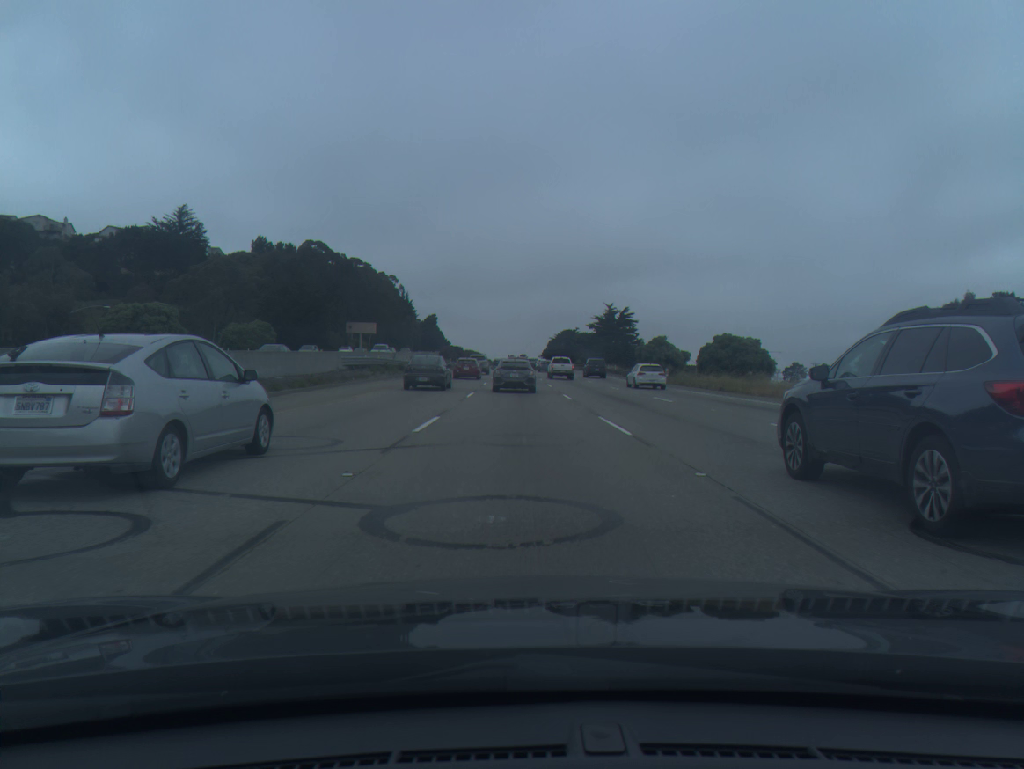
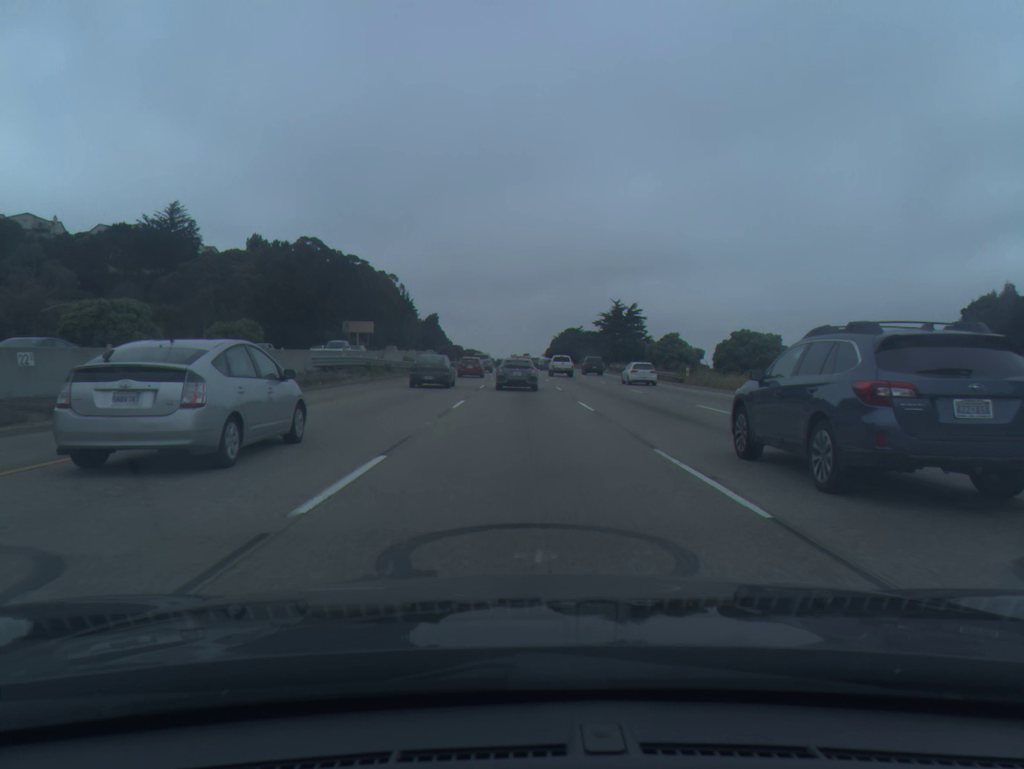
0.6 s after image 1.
(0.0, +7.3) m; 0°
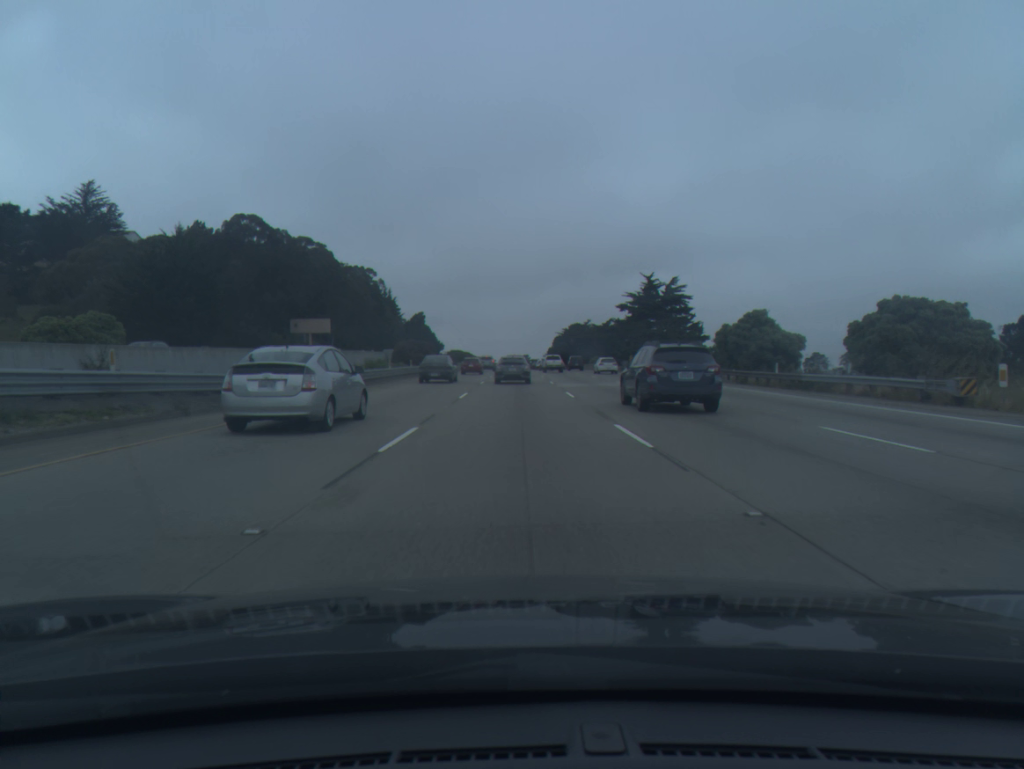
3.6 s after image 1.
(+0.1, +39.3) m; 0°
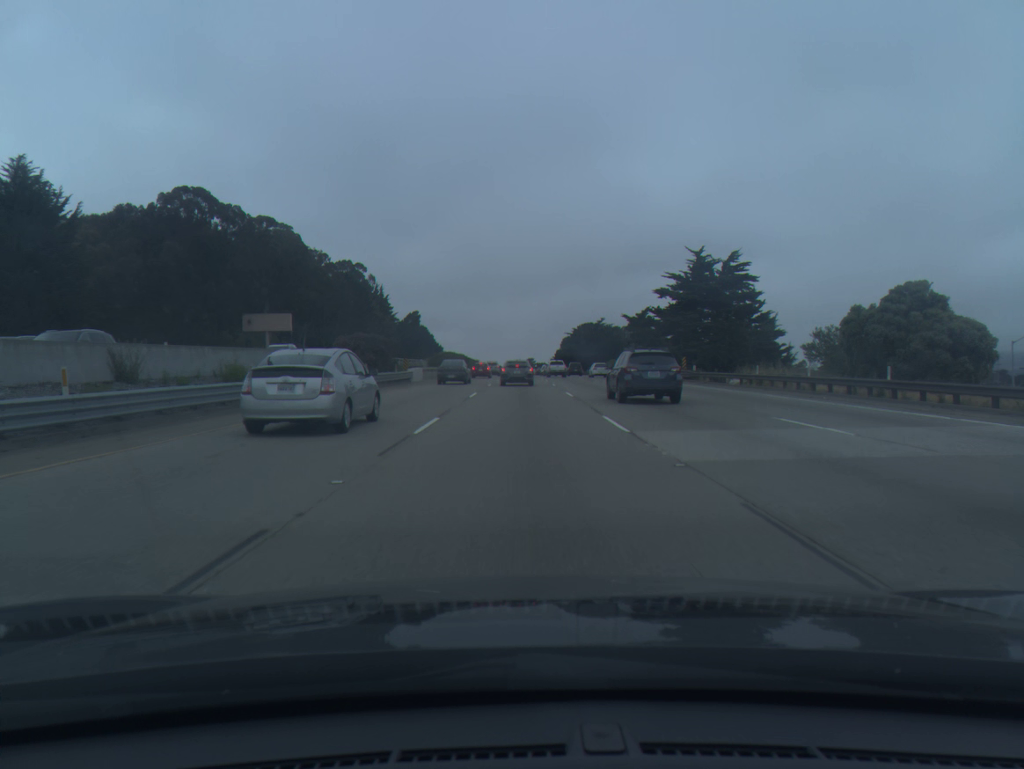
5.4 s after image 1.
(-0.1, +26.1) m; 0°
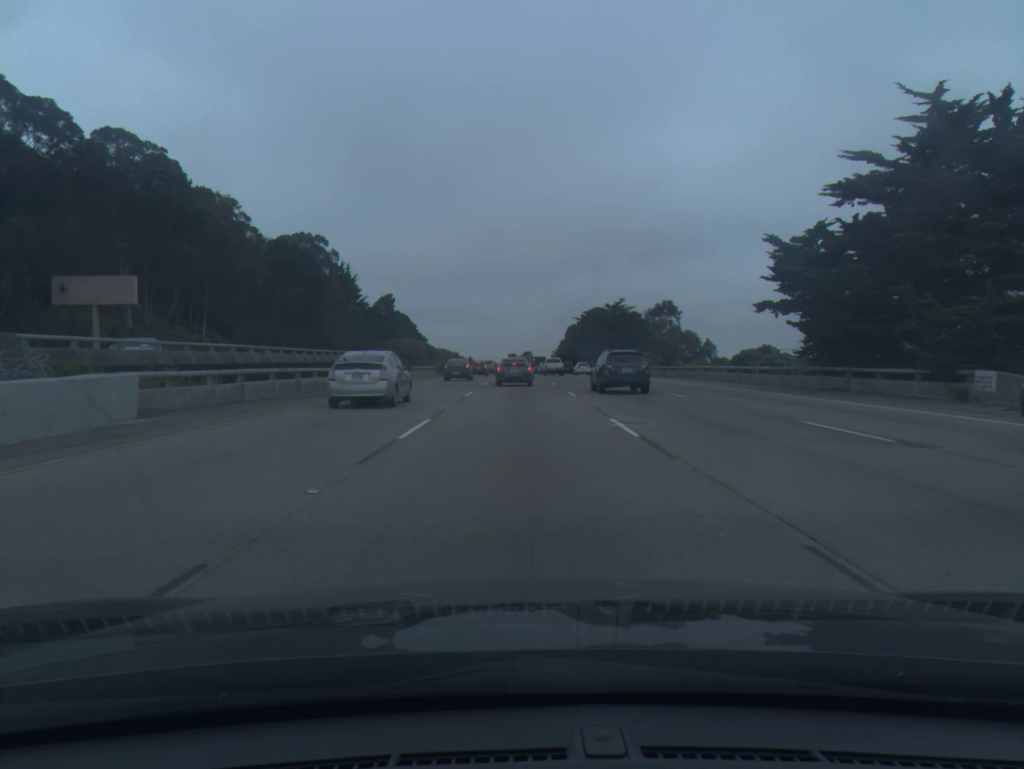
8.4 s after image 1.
(+0.1, +45.3) m; 0°
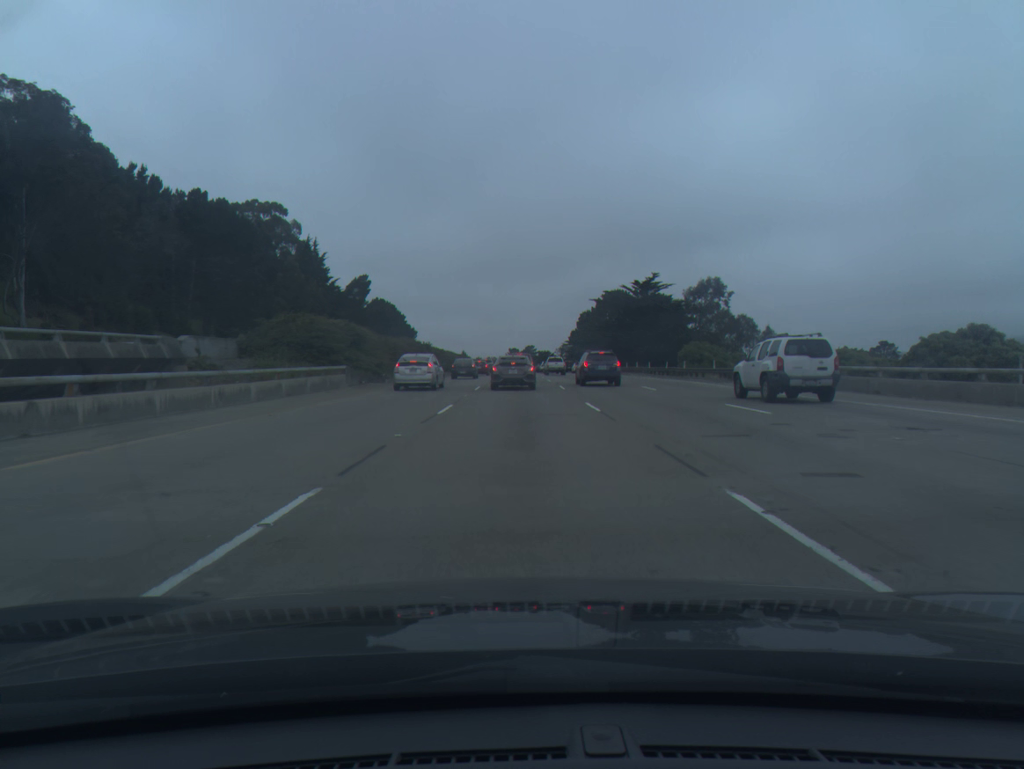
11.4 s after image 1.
(0.0, +38.5) m; 0°
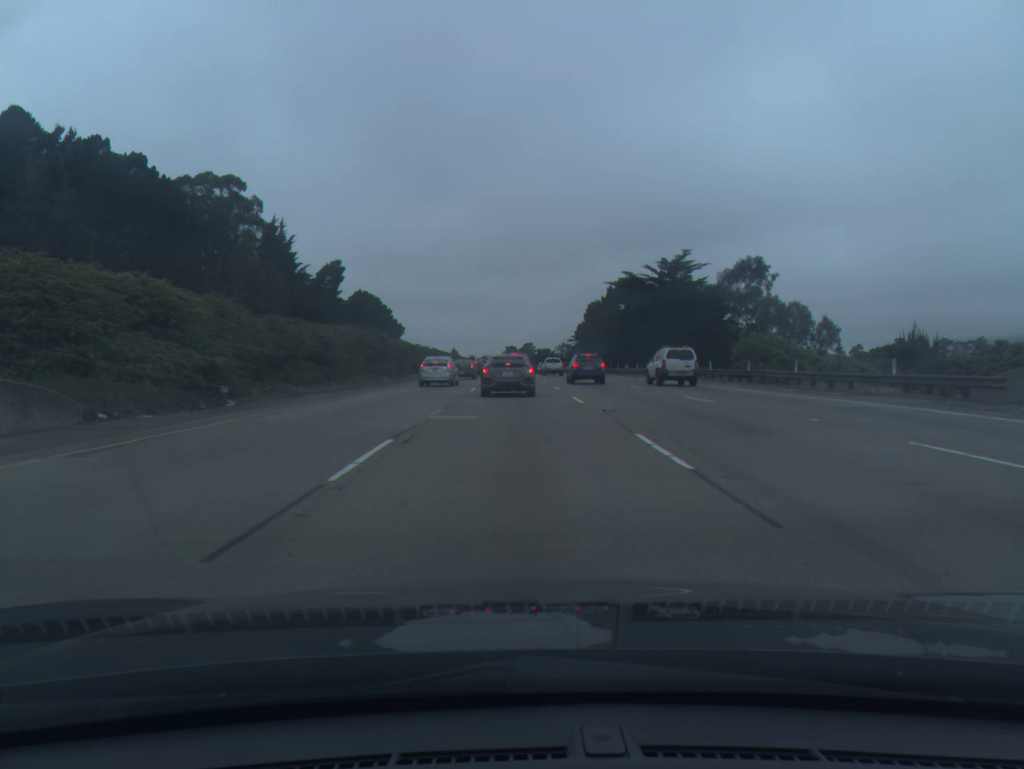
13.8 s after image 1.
(0.0, +24.6) m; 0°
